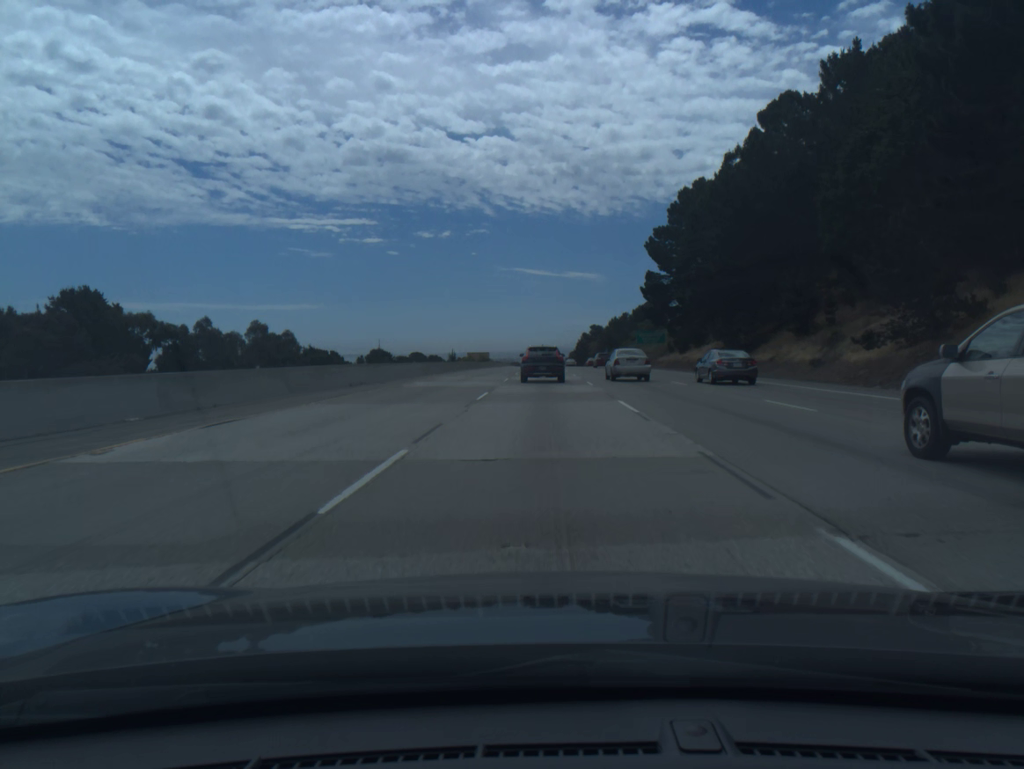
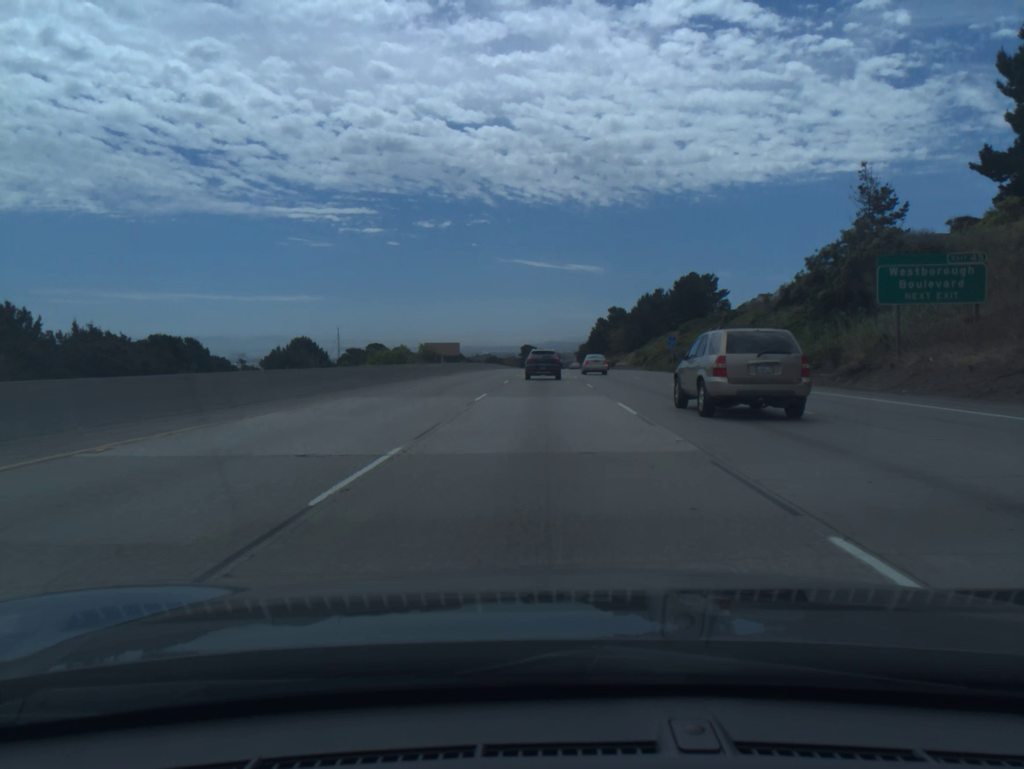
(+0.1, +87.6) m; 0°
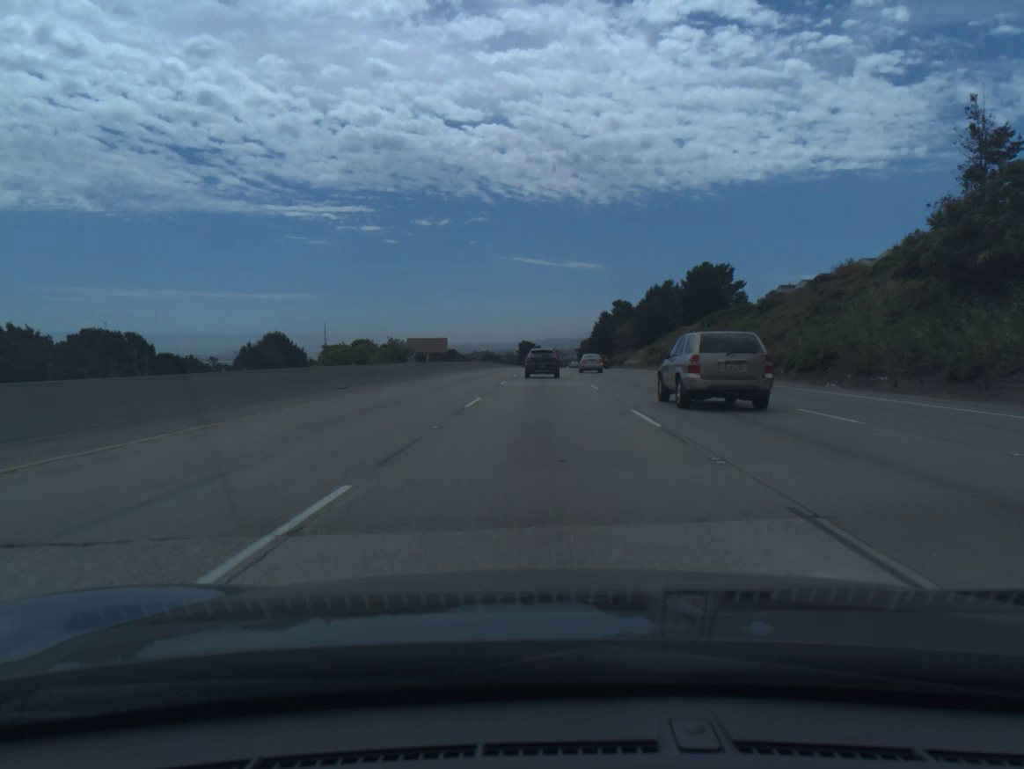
(0.0, +17.4) m; 0°
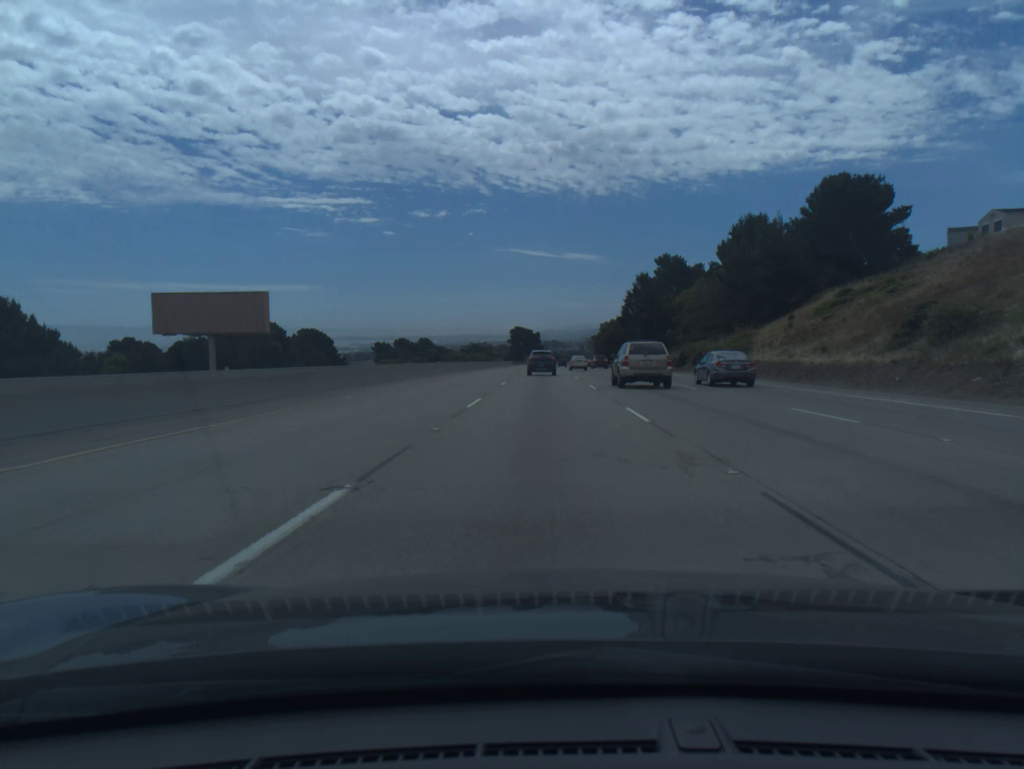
(+0.3, +87.6) m; 0°
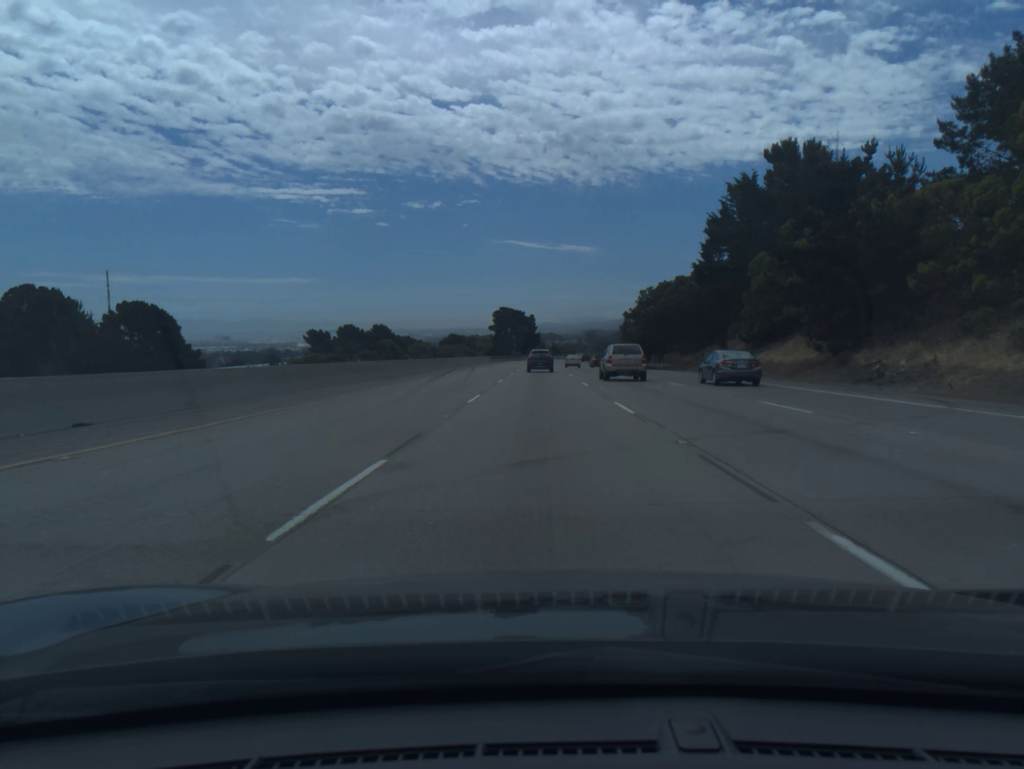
(+0.1, +71.2) m; 0°
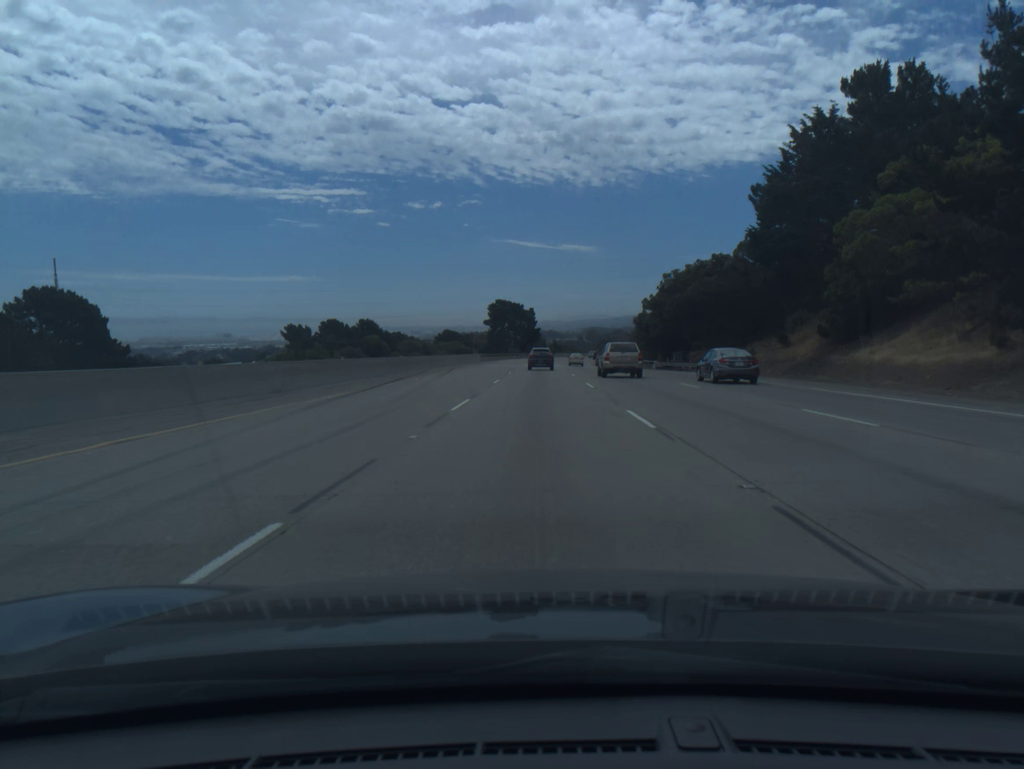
(0.0, +18.0) m; 0°
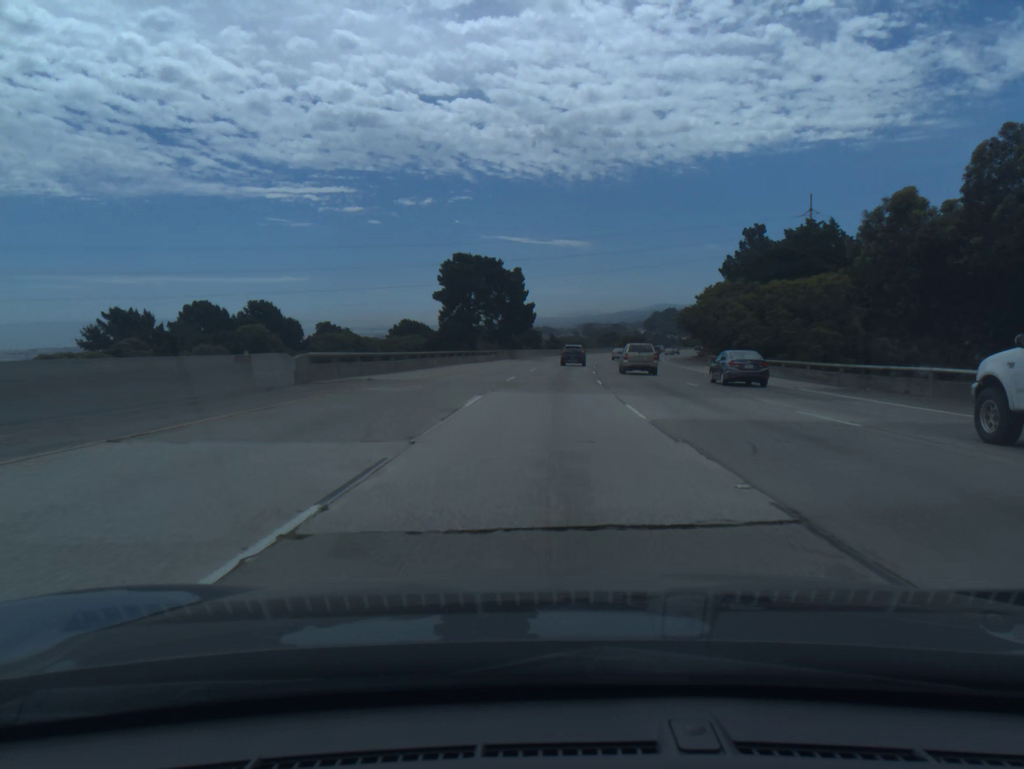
(0.0, +72.3) m; 0°
